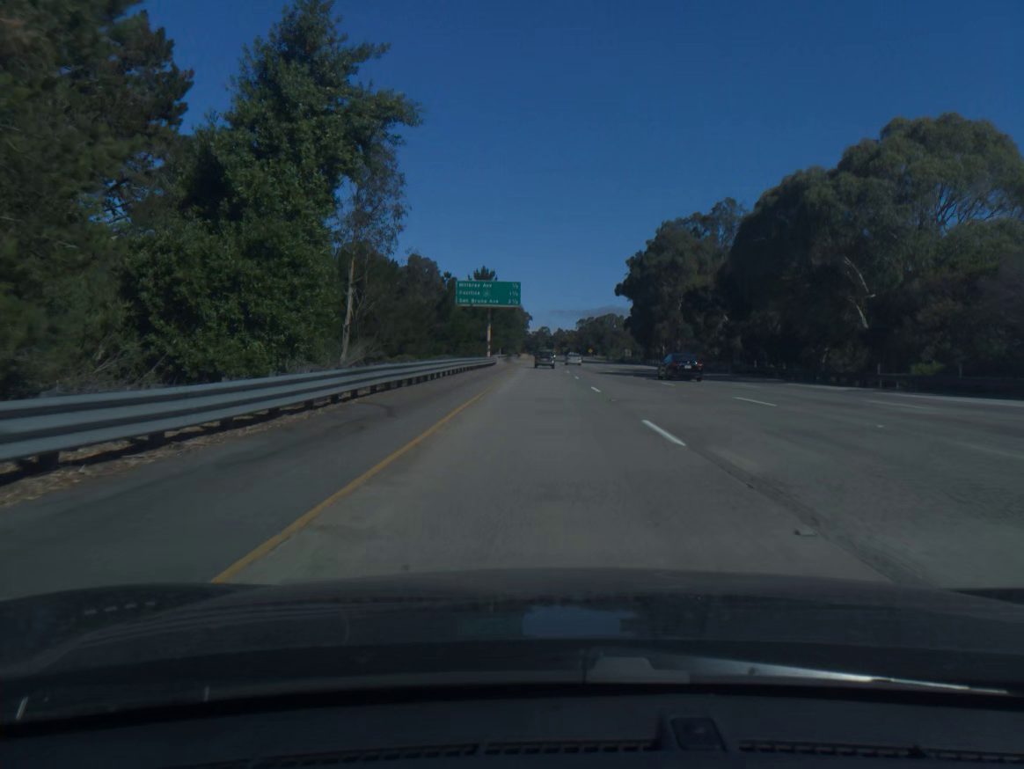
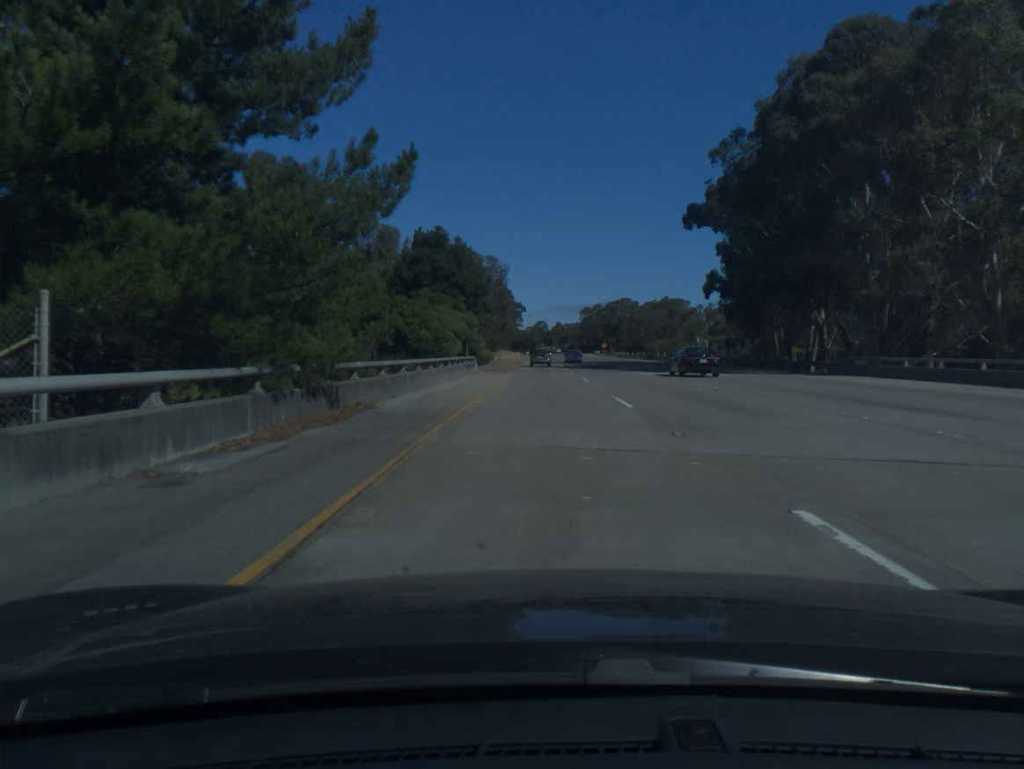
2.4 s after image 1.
(-0.2, +81.0) m; 0°
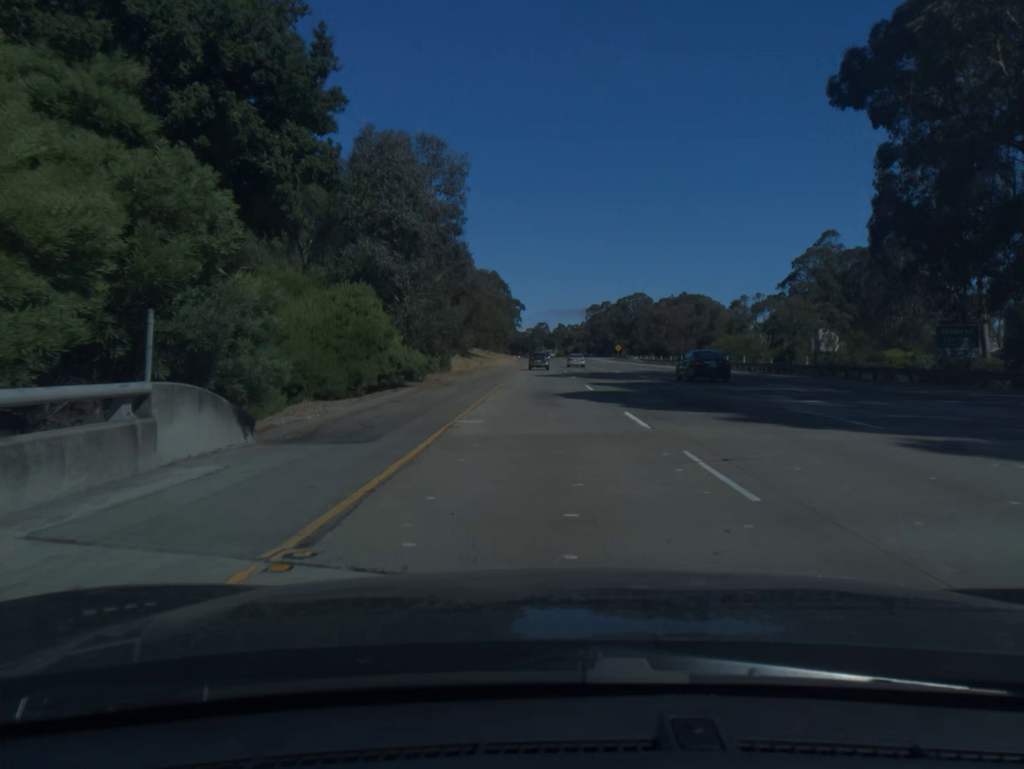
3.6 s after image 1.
(0.0, +40.2) m; 0°
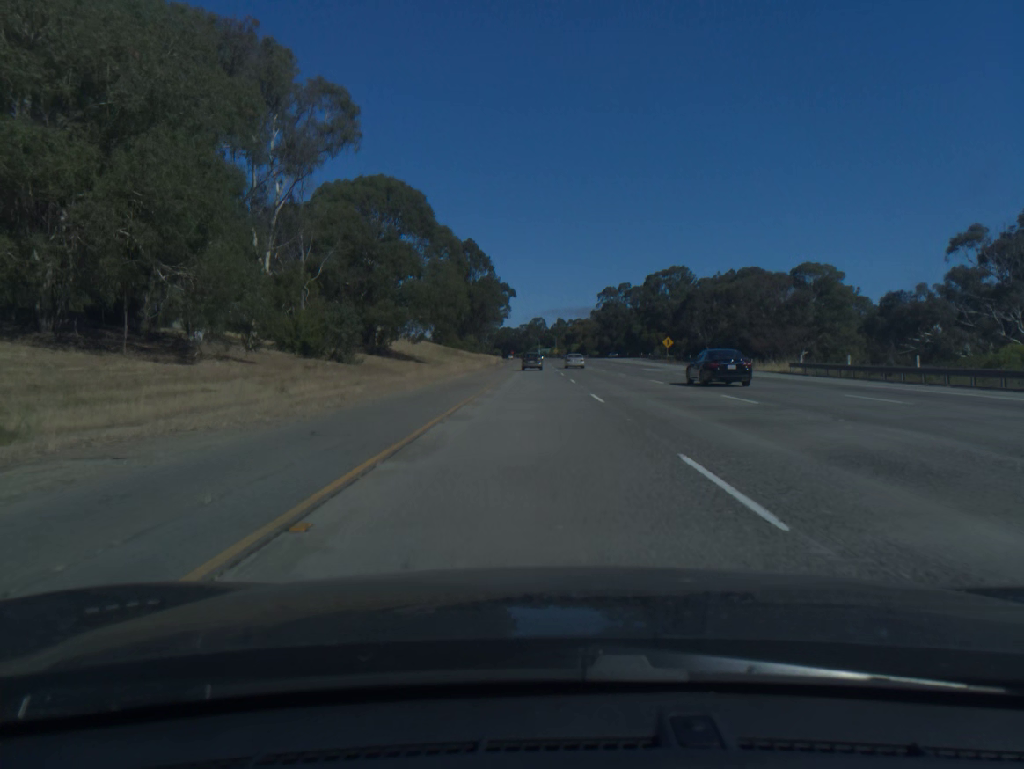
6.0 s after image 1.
(0.0, +81.8) m; 0°
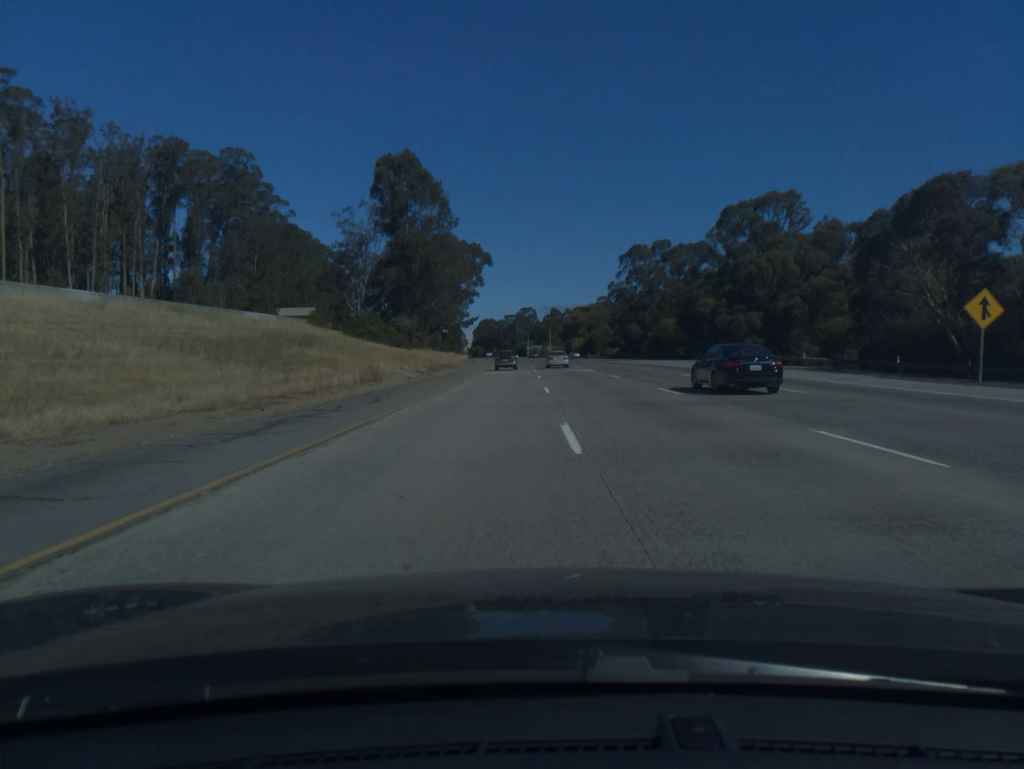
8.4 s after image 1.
(+0.5, +84.4) m; +1°
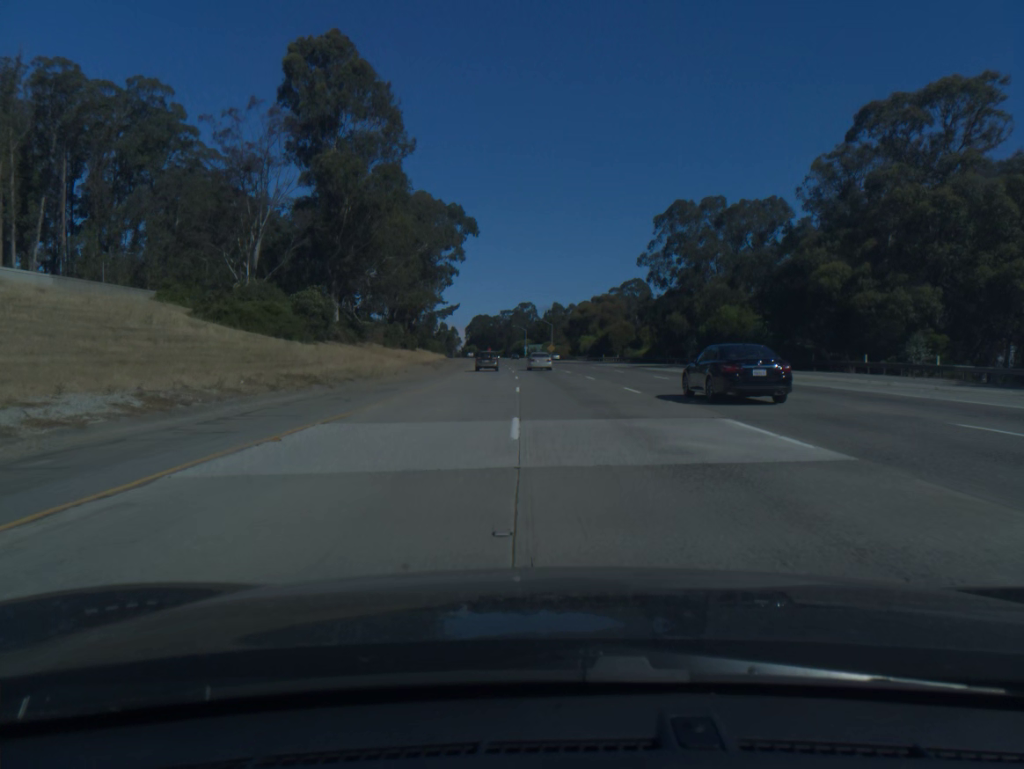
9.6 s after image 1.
(0.0, +42.3) m; 0°
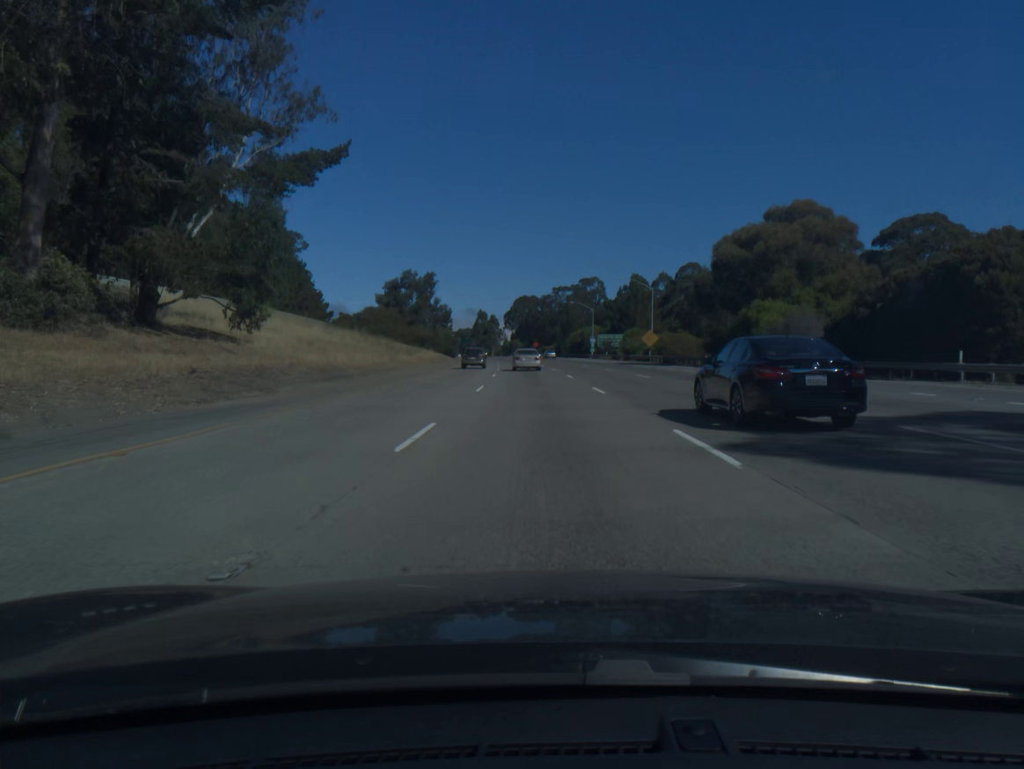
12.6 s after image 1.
(-3.2, +103.8) m; -4°
